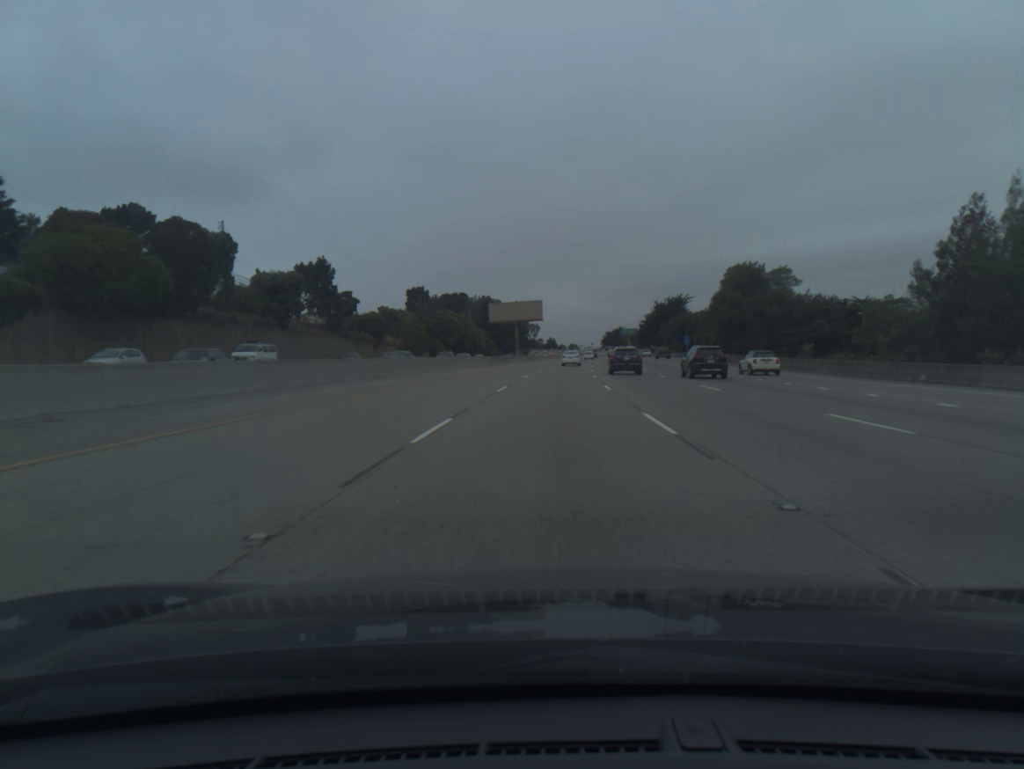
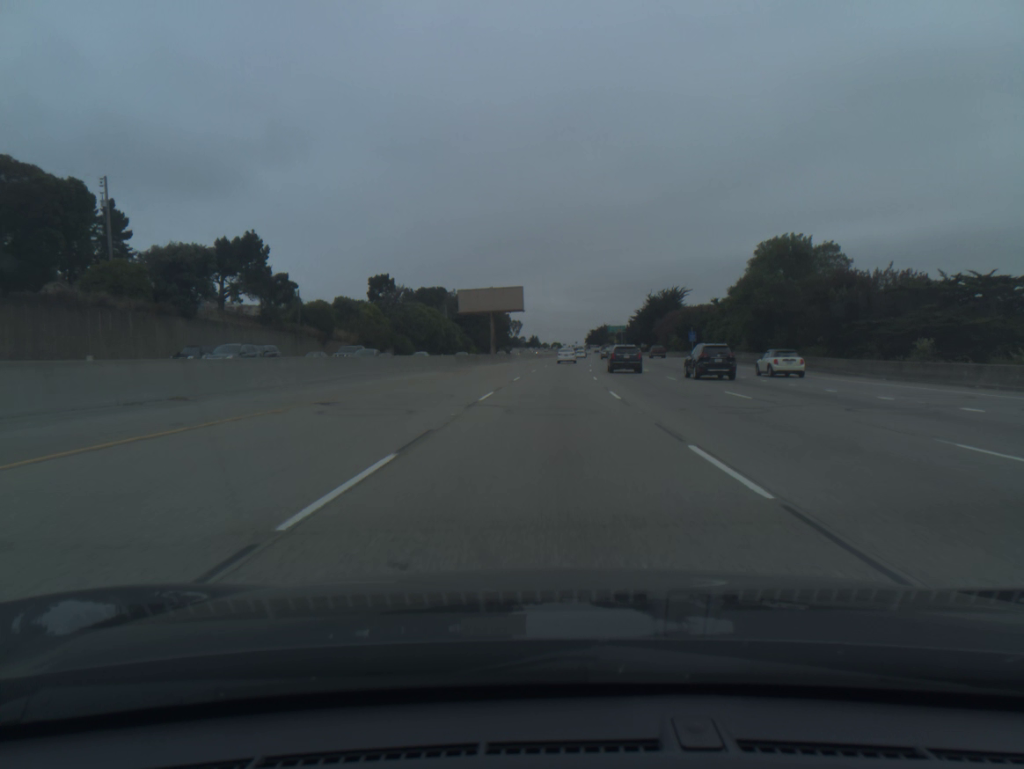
(+0.2, +19.6) m; +1°
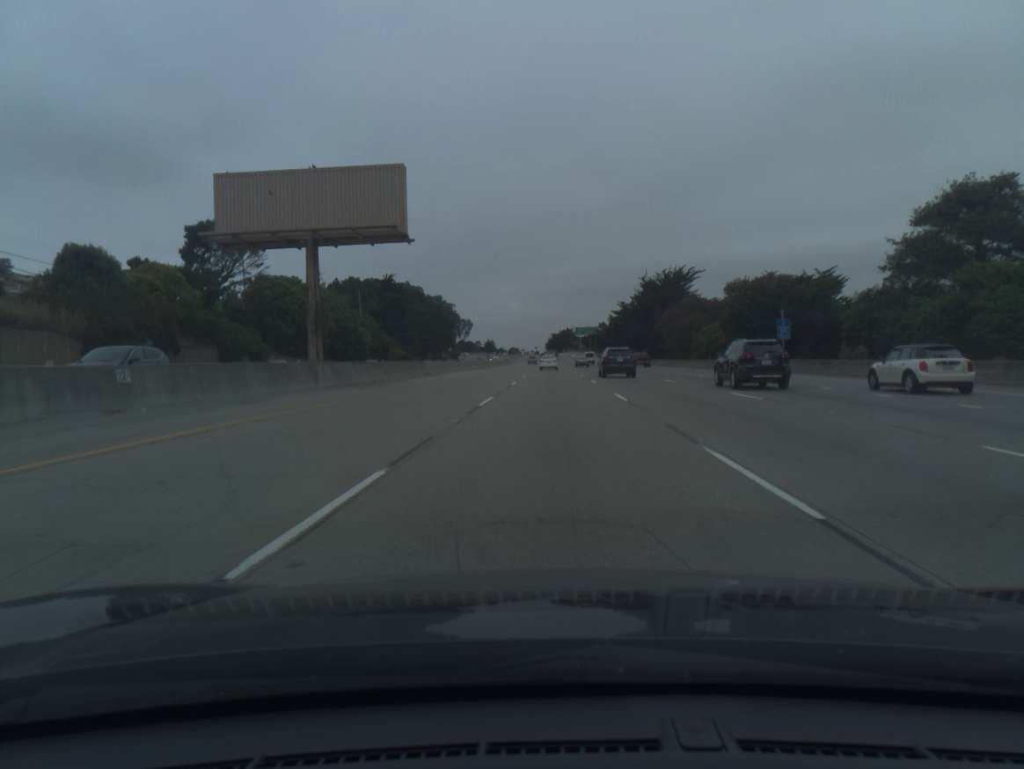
(+1.6, +59.2) m; +3°
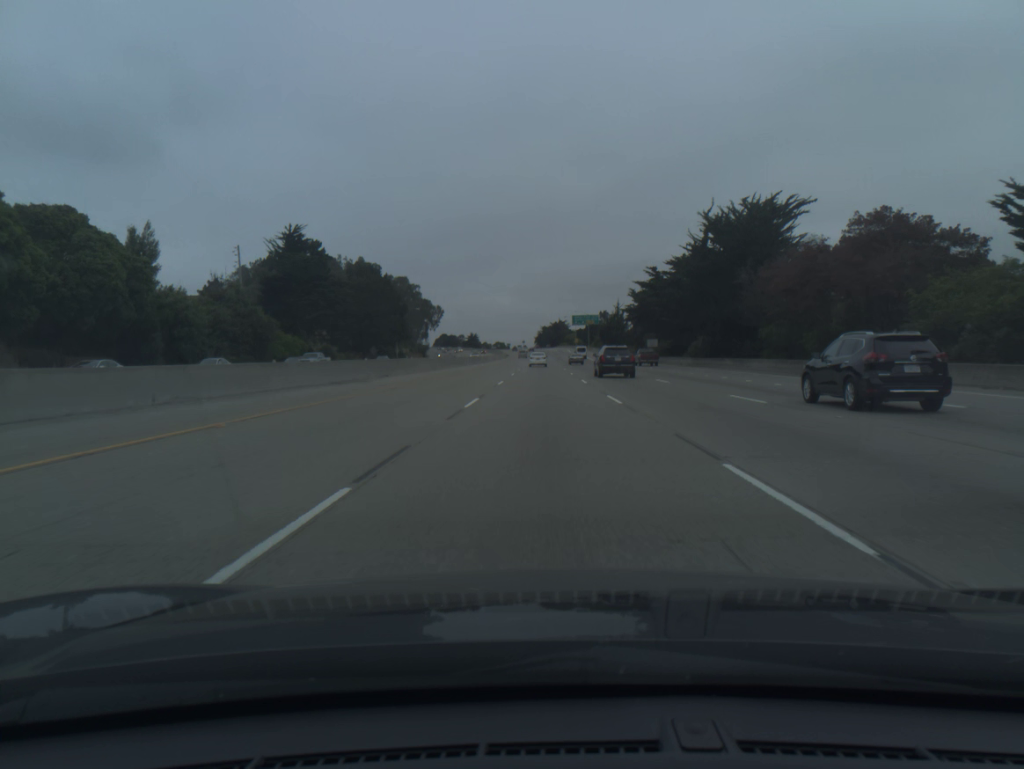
(+0.7, +59.7) m; +1°
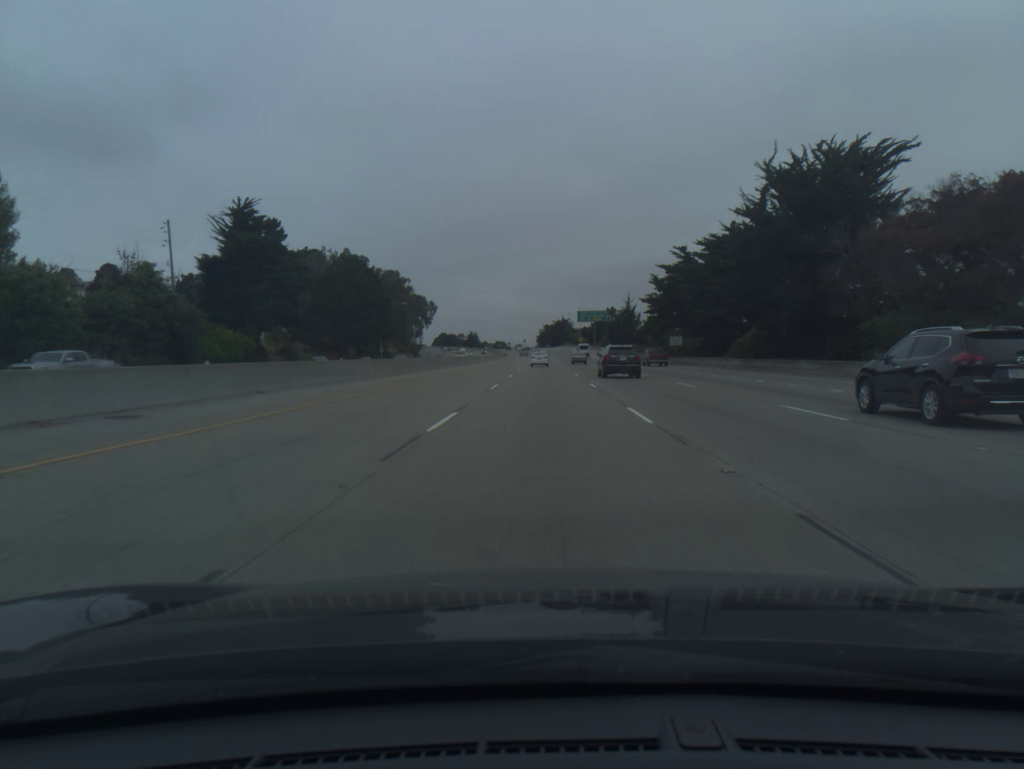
(0.0, +20.0) m; 0°
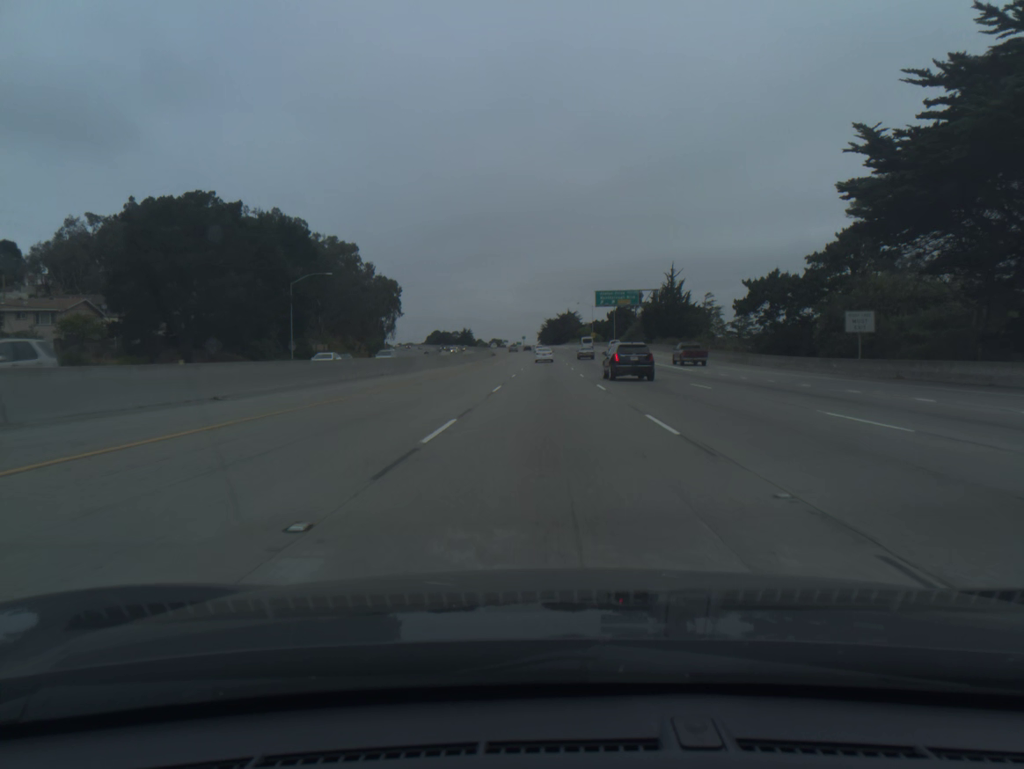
(-0.2, +60.3) m; 0°
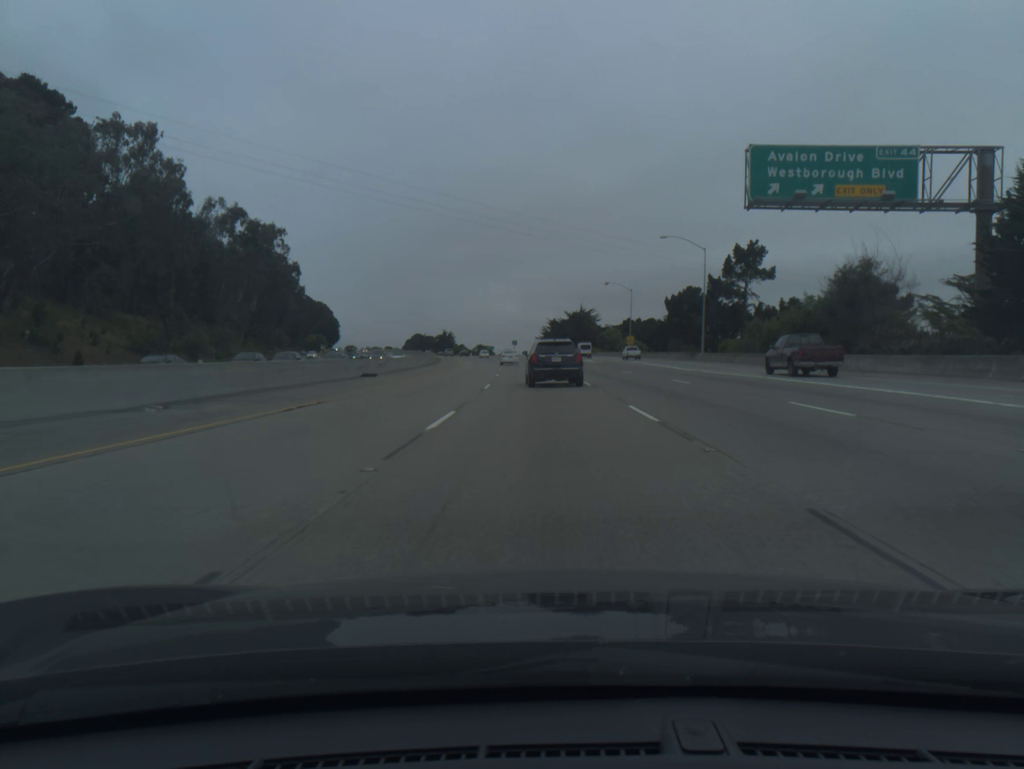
(+0.2, +100.4) m; 0°
